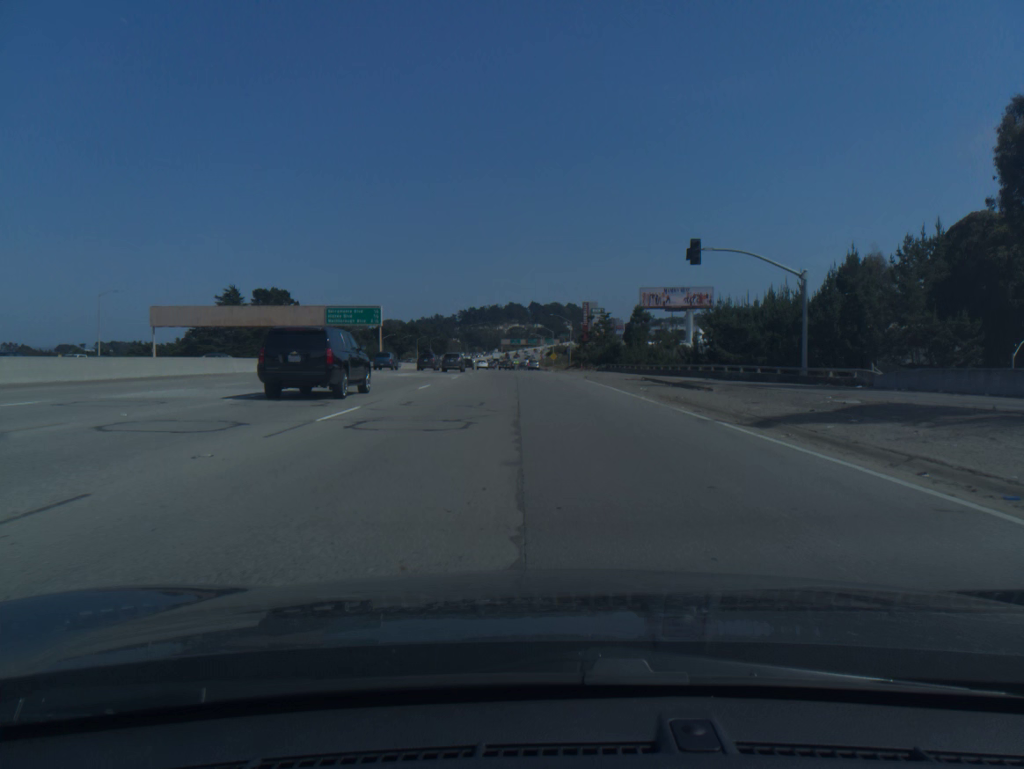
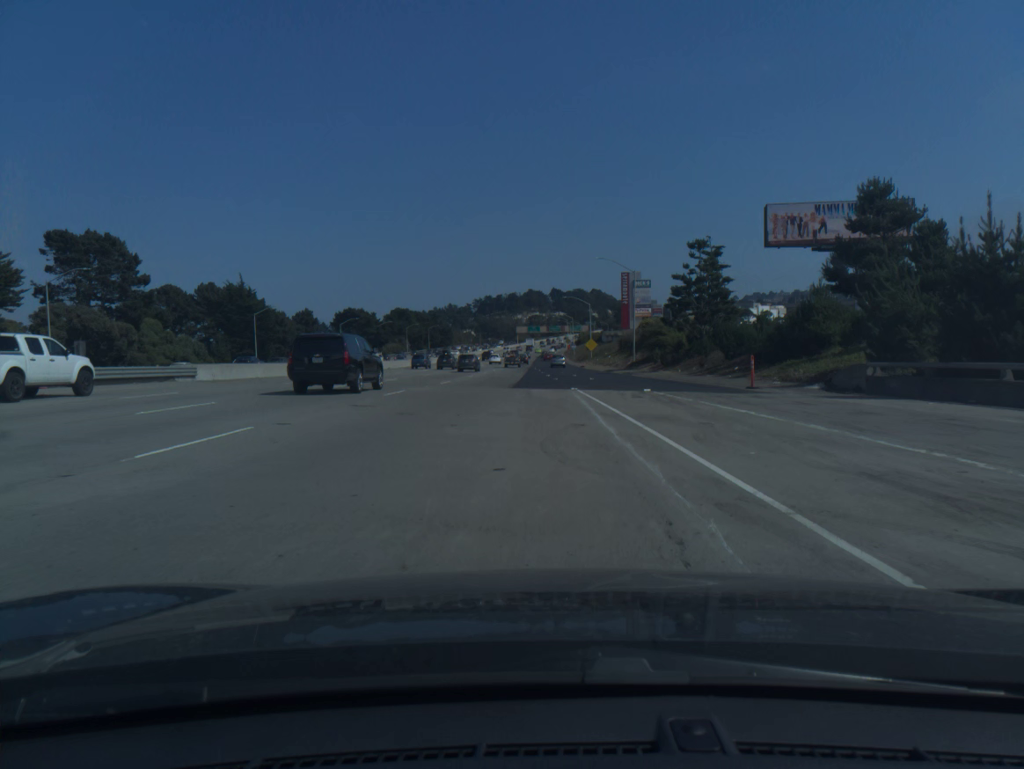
(-1.2, +79.8) m; -2°
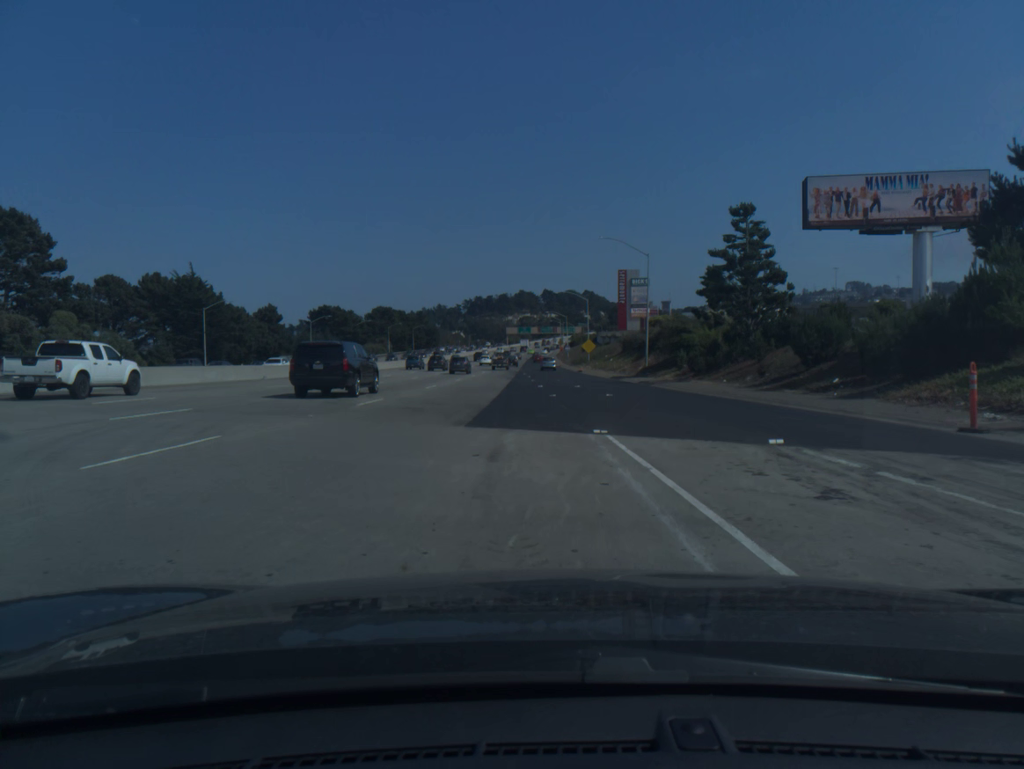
(+0.1, +15.1) m; +1°
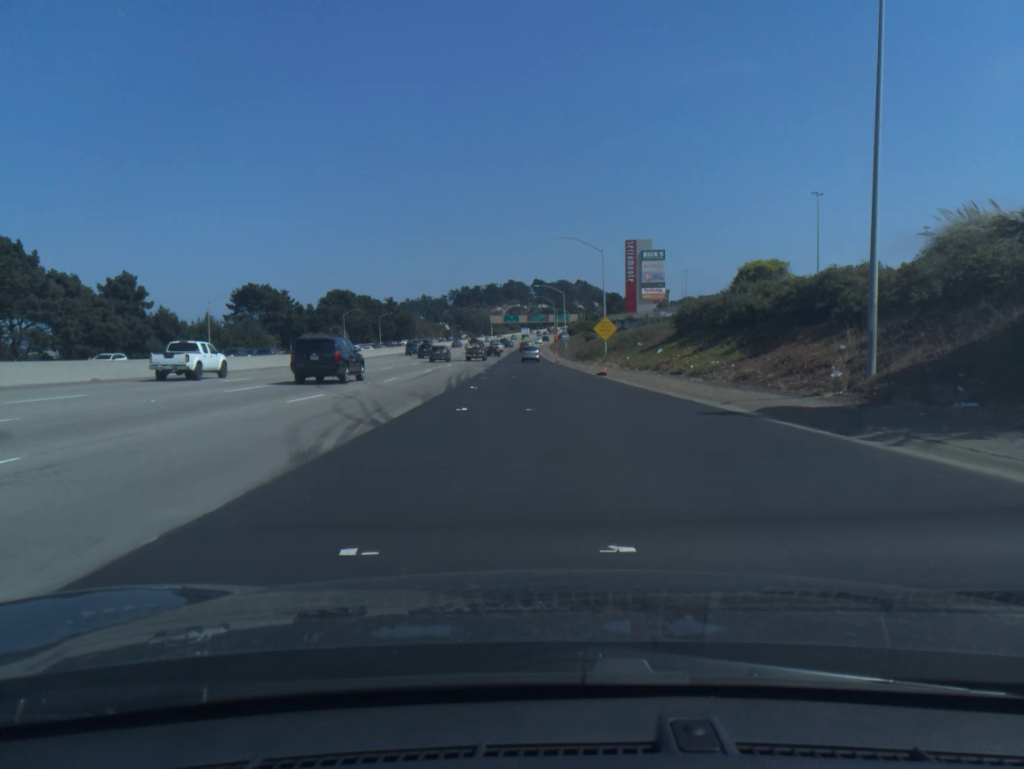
(+0.6, +45.3) m; +1°
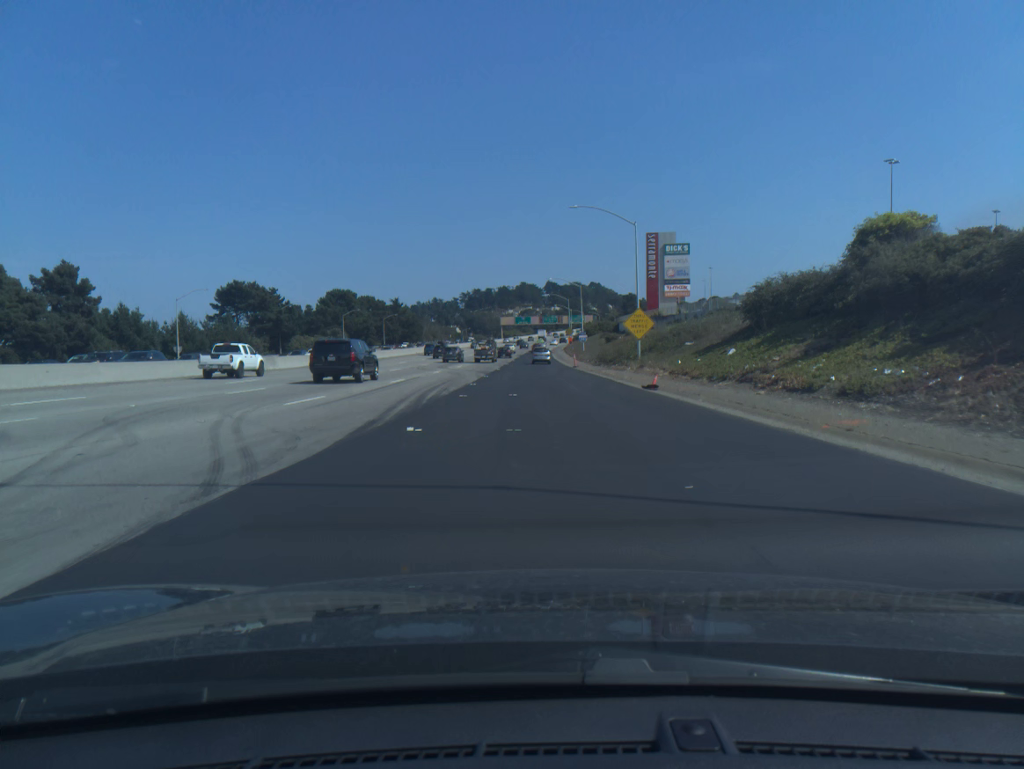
(-0.1, +15.1) m; -1°
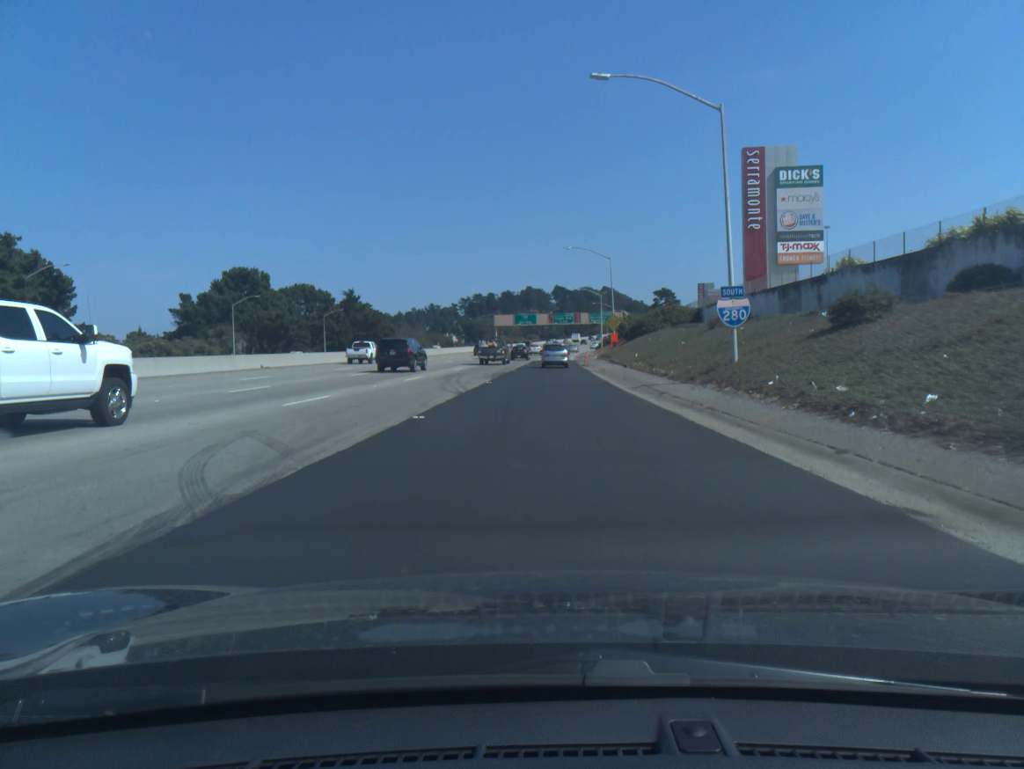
(-0.6, +74.6) m; 0°
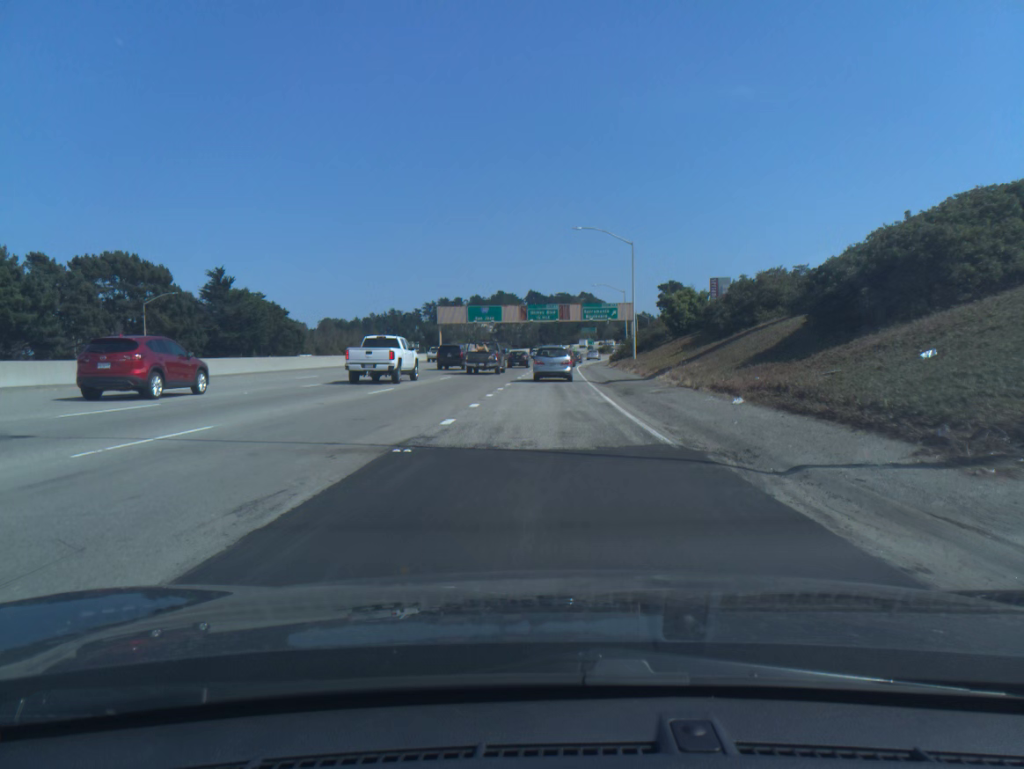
(+0.8, +67.4) m; +2°
